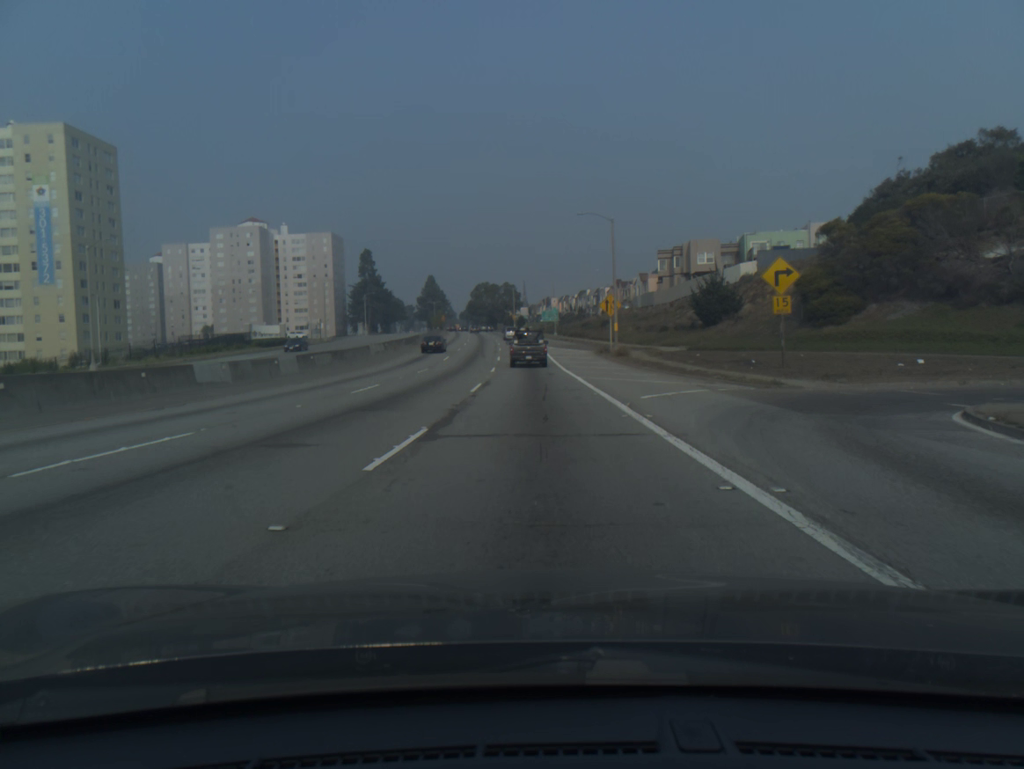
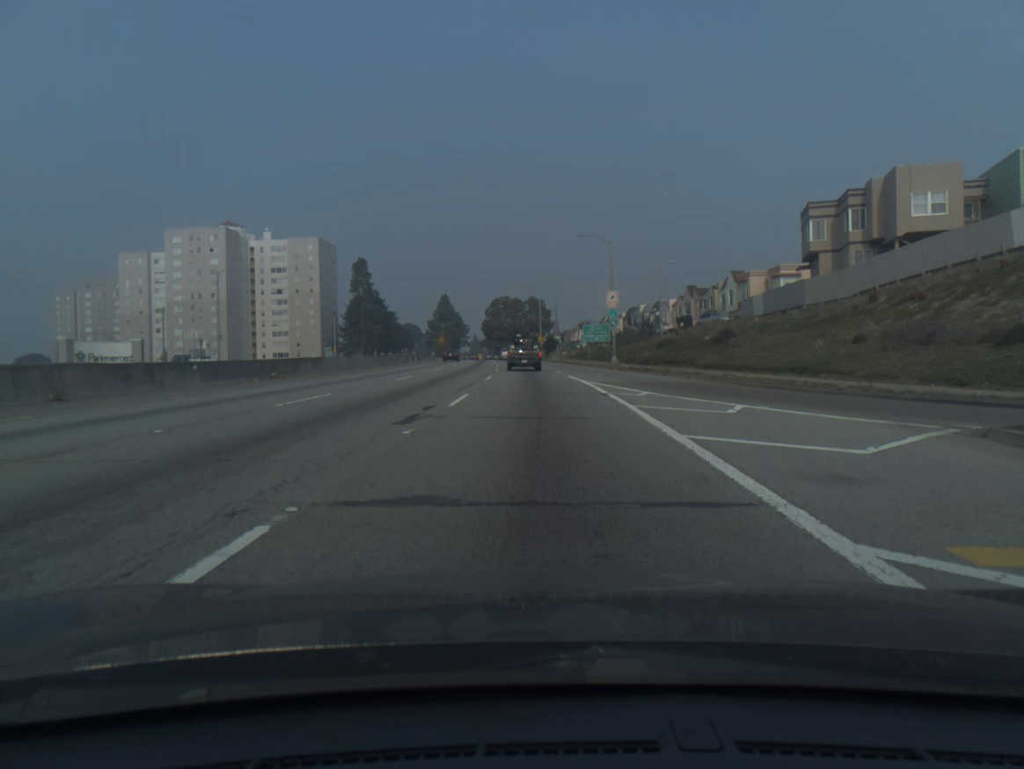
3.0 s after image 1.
(-0.9, +51.2) m; -2°
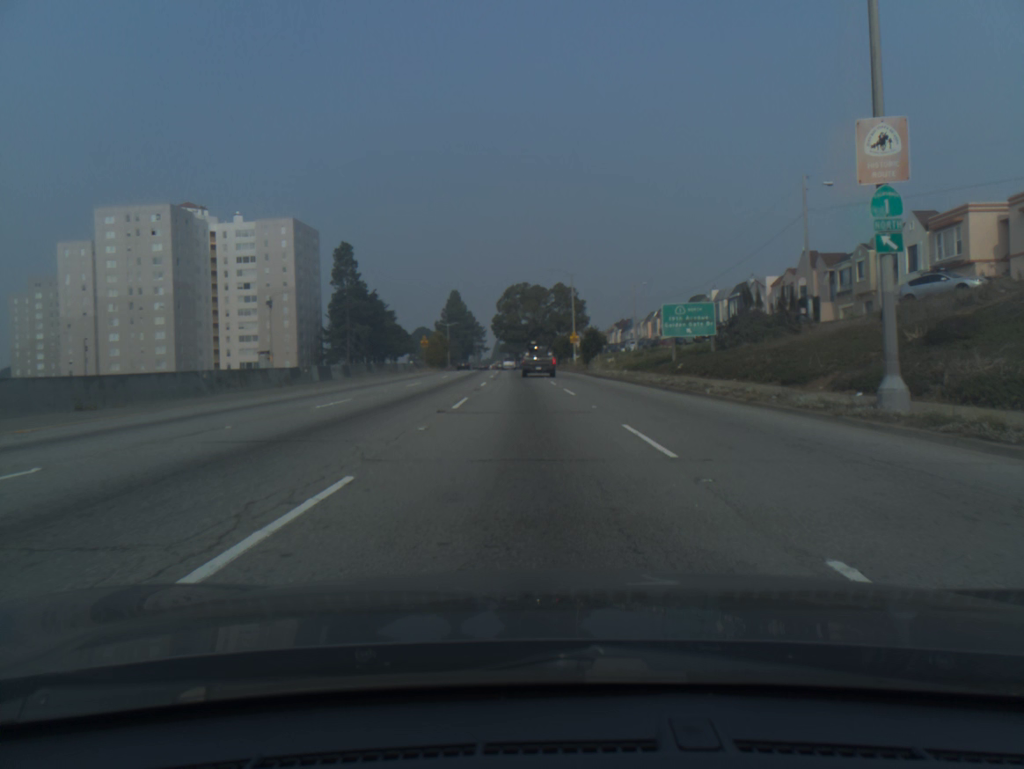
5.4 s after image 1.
(-0.7, +42.1) m; -2°
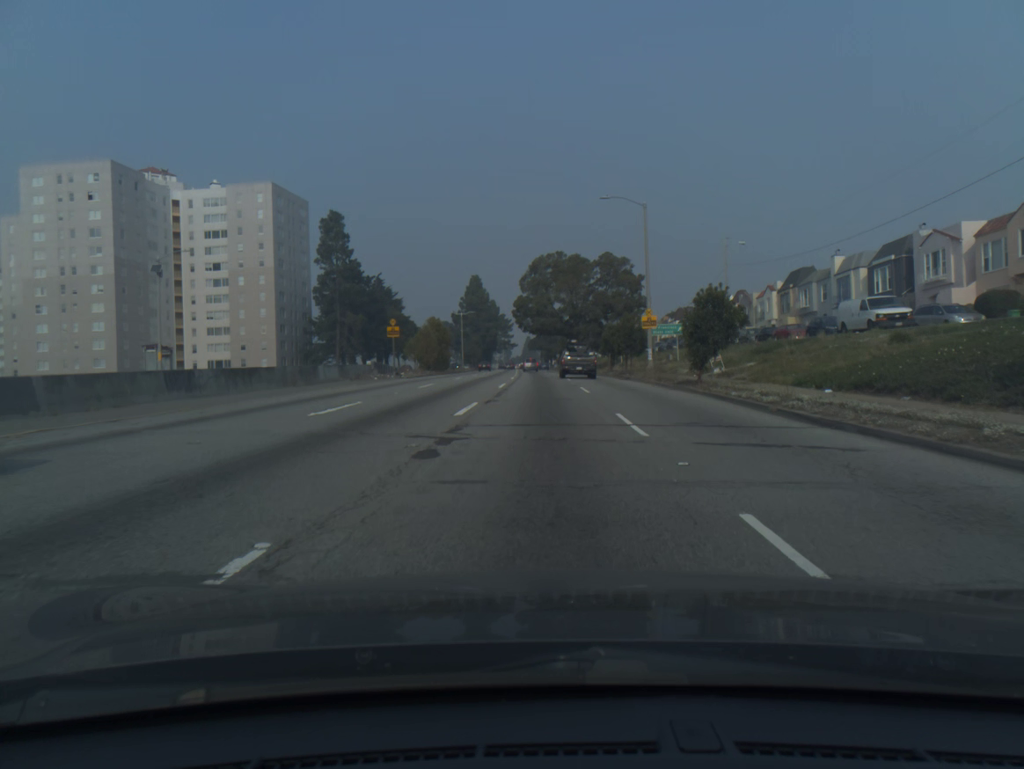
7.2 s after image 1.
(-0.7, +32.6) m; -2°
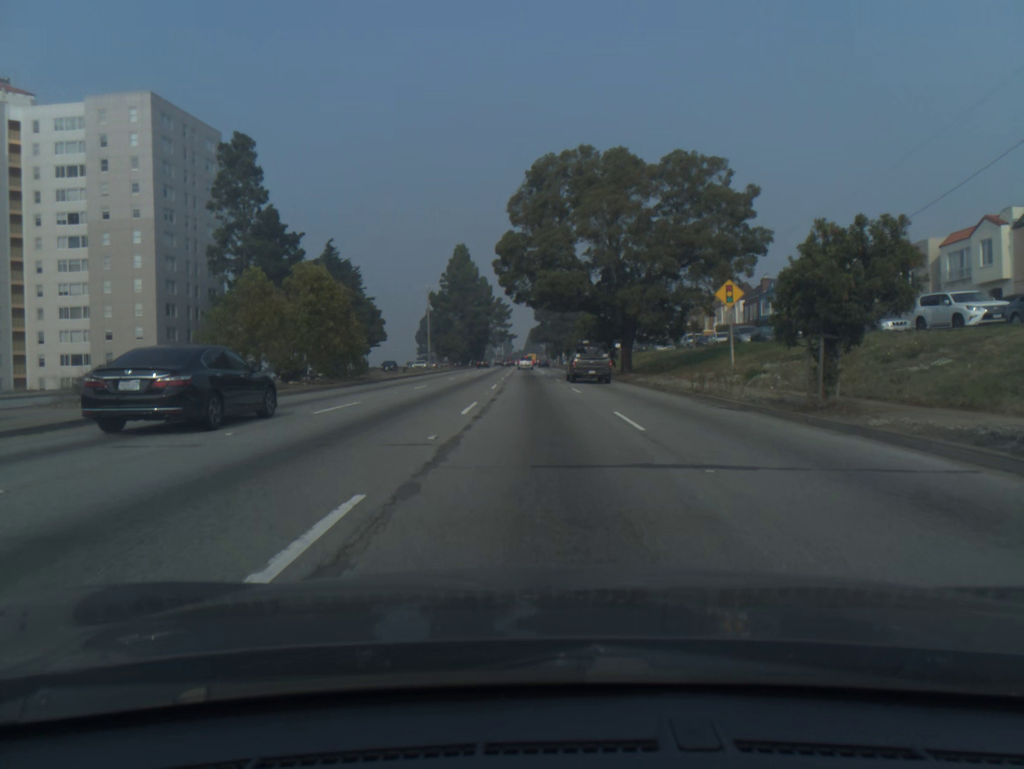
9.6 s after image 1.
(-0.2, +42.9) m; 0°
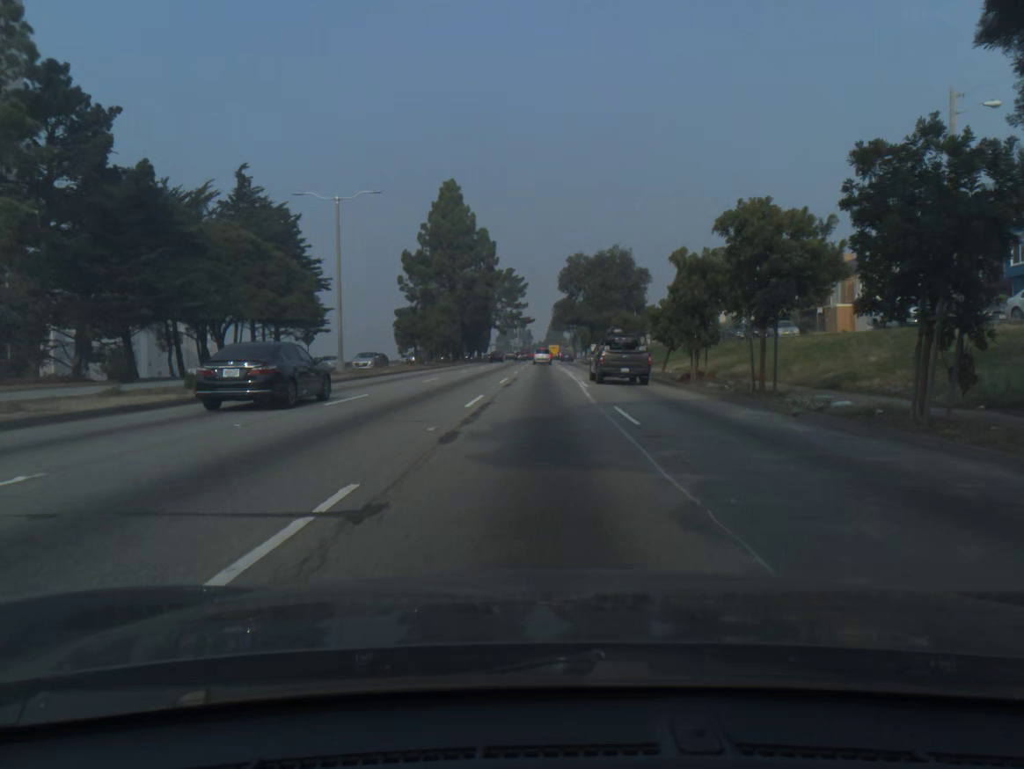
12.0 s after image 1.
(-0.6, +43.8) m; -2°
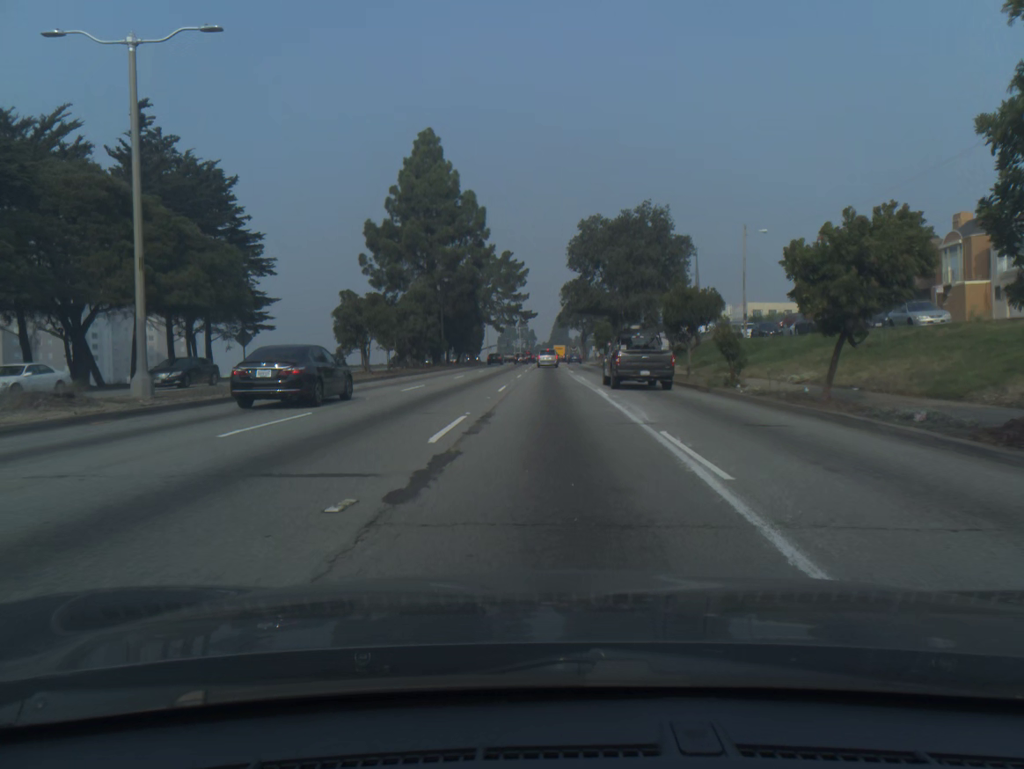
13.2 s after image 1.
(0.0, +20.8) m; 0°
